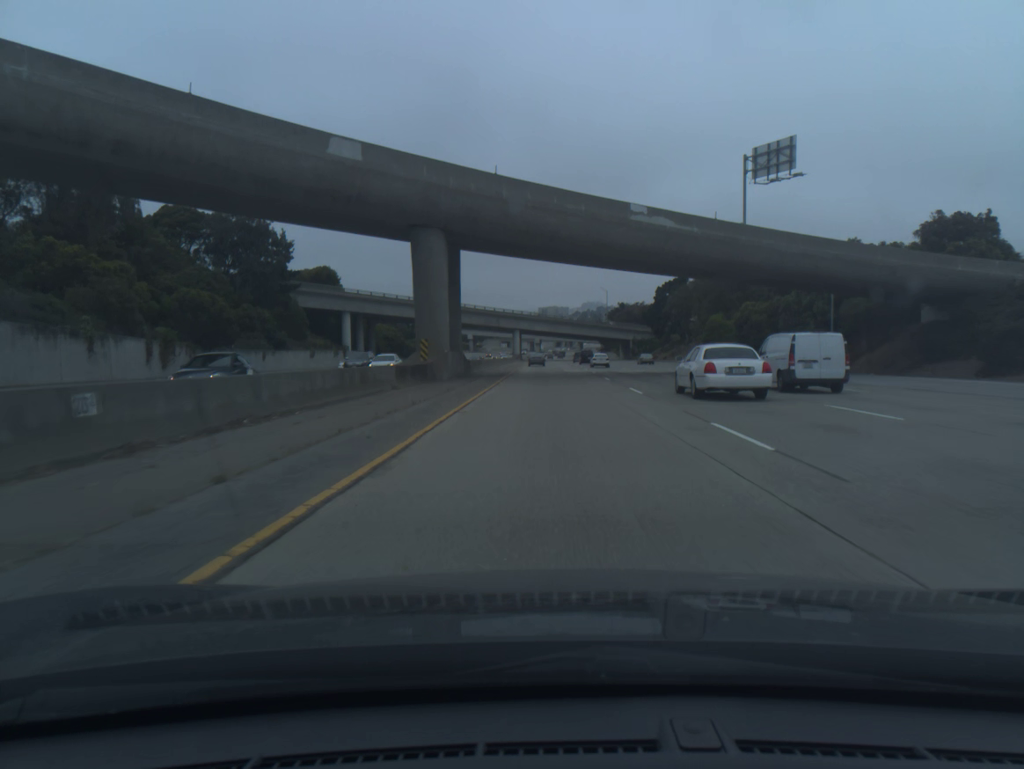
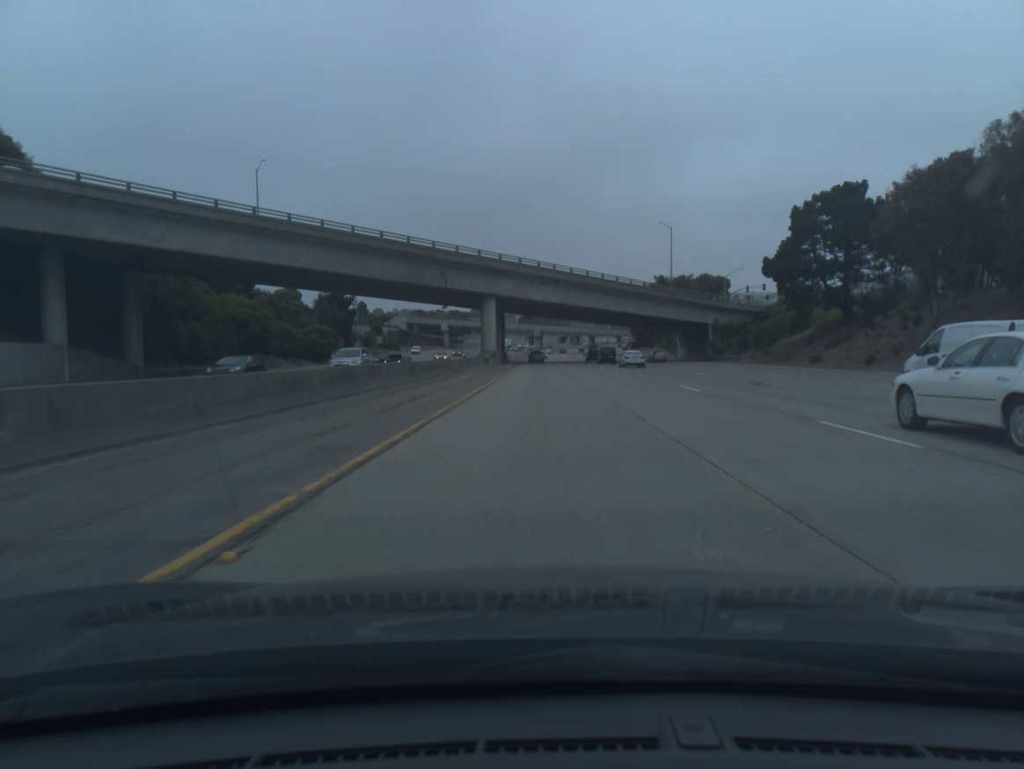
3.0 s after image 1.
(-0.2, +99.2) m; 0°
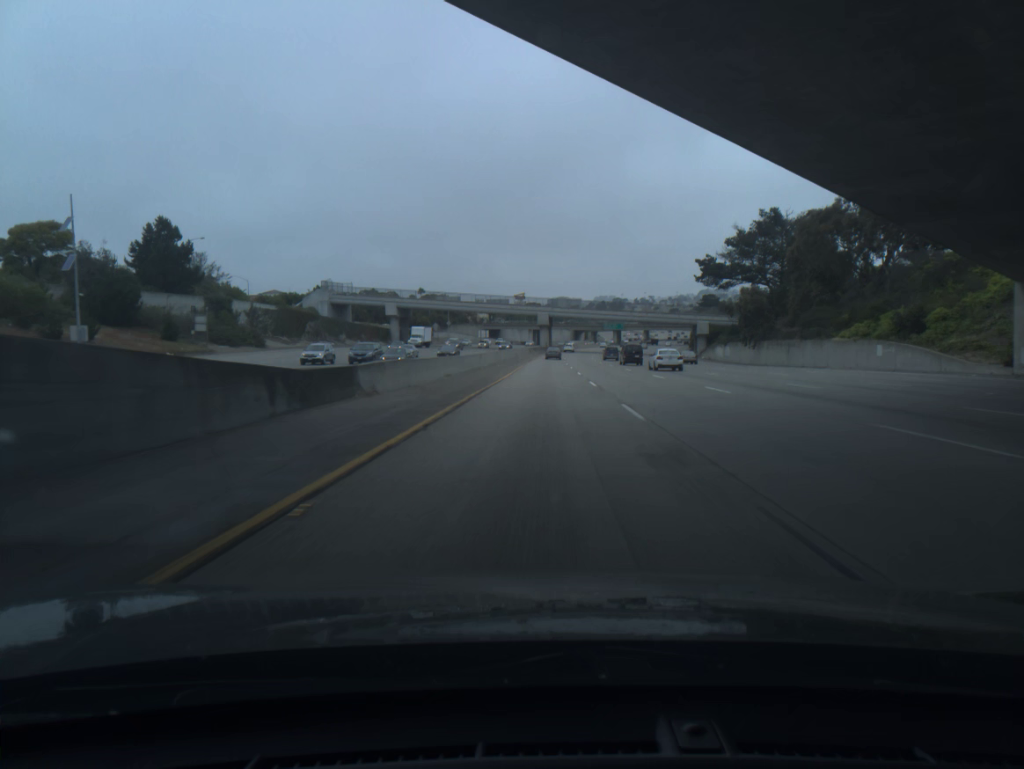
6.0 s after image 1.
(-0.2, +100.7) m; -1°
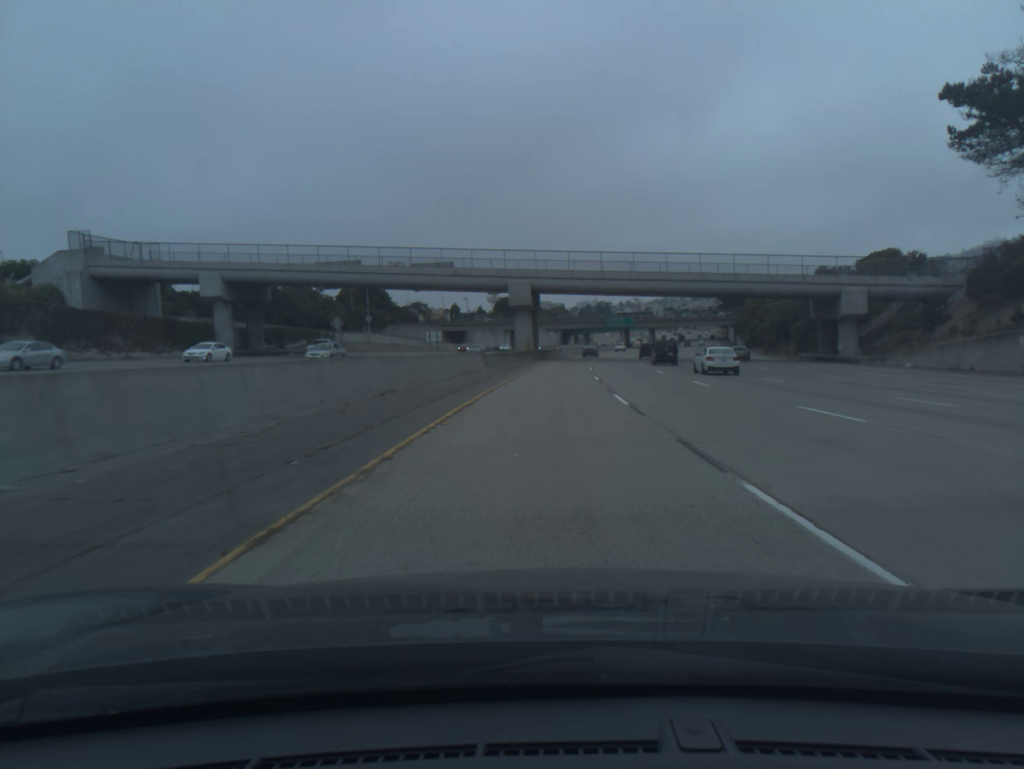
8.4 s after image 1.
(+0.6, +80.6) m; +1°
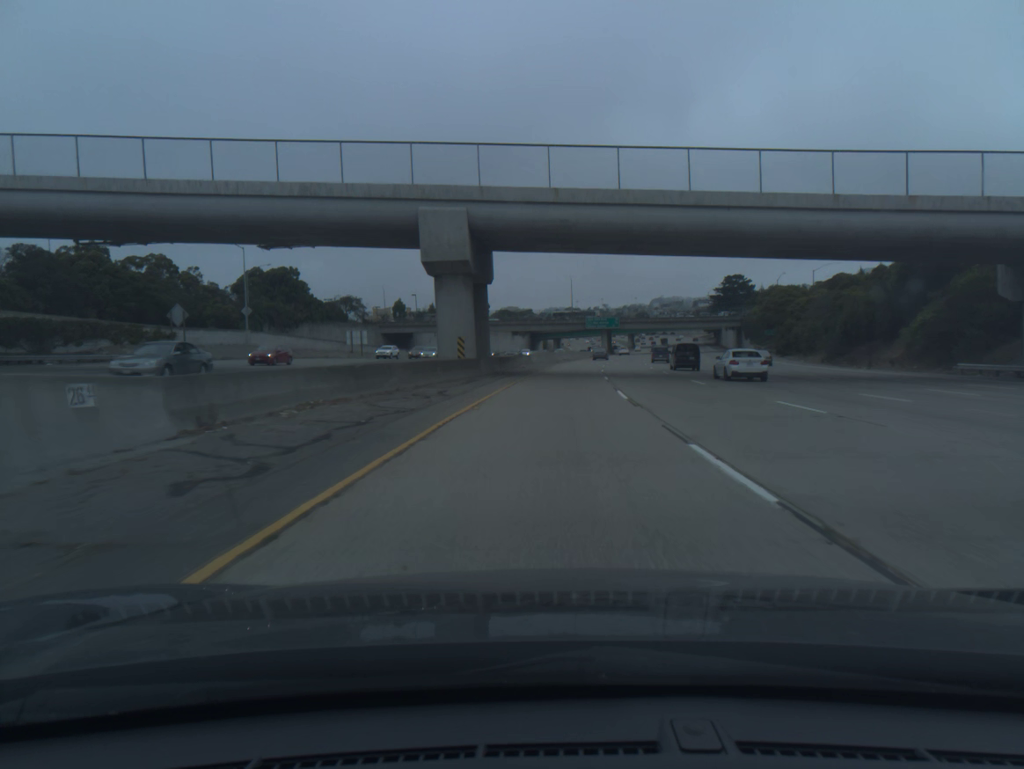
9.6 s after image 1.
(+0.8, +40.2) m; +2°
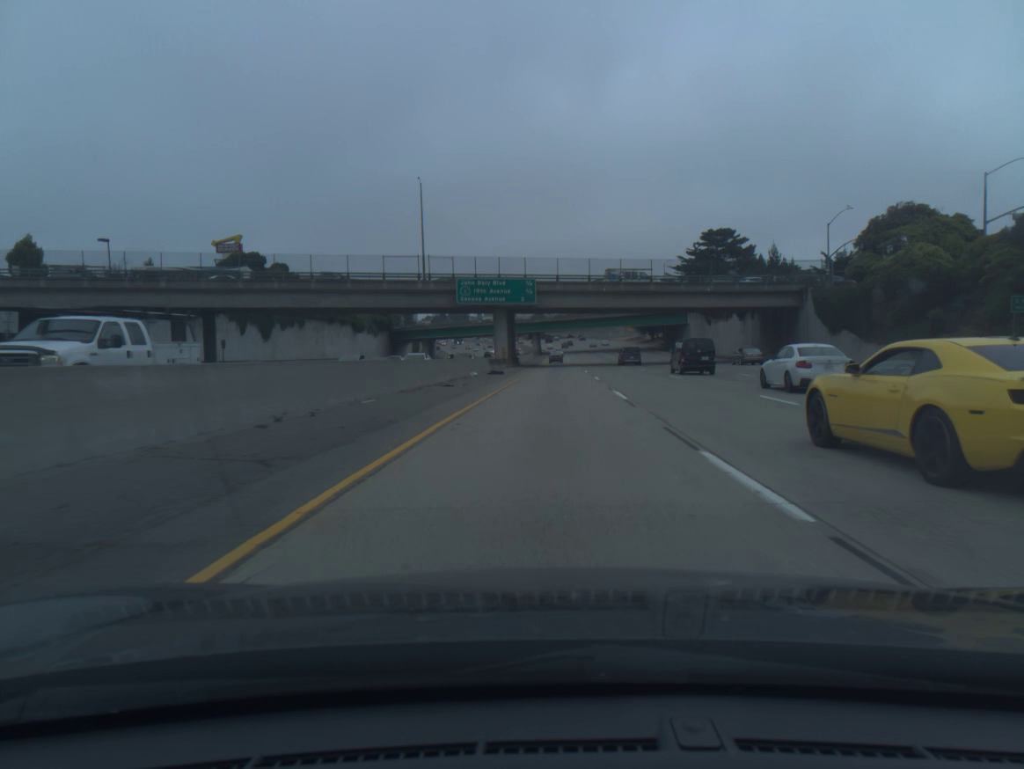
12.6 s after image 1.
(+7.2, +99.6) m; +8°
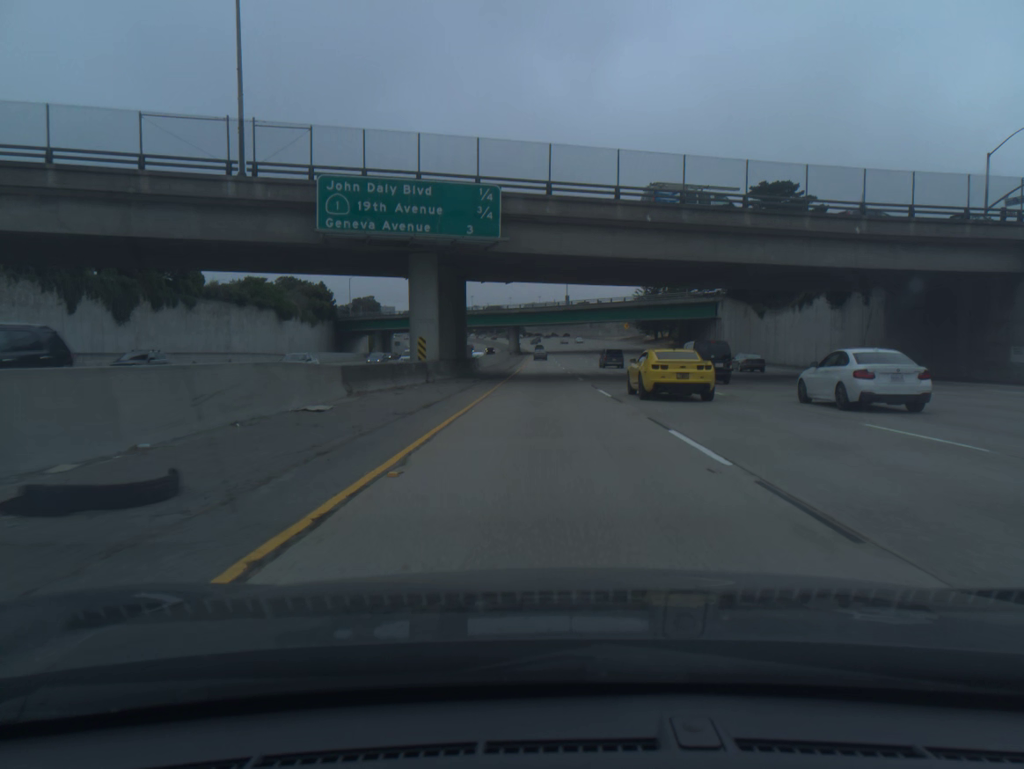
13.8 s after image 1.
(+0.6, +39.8) m; +1°
